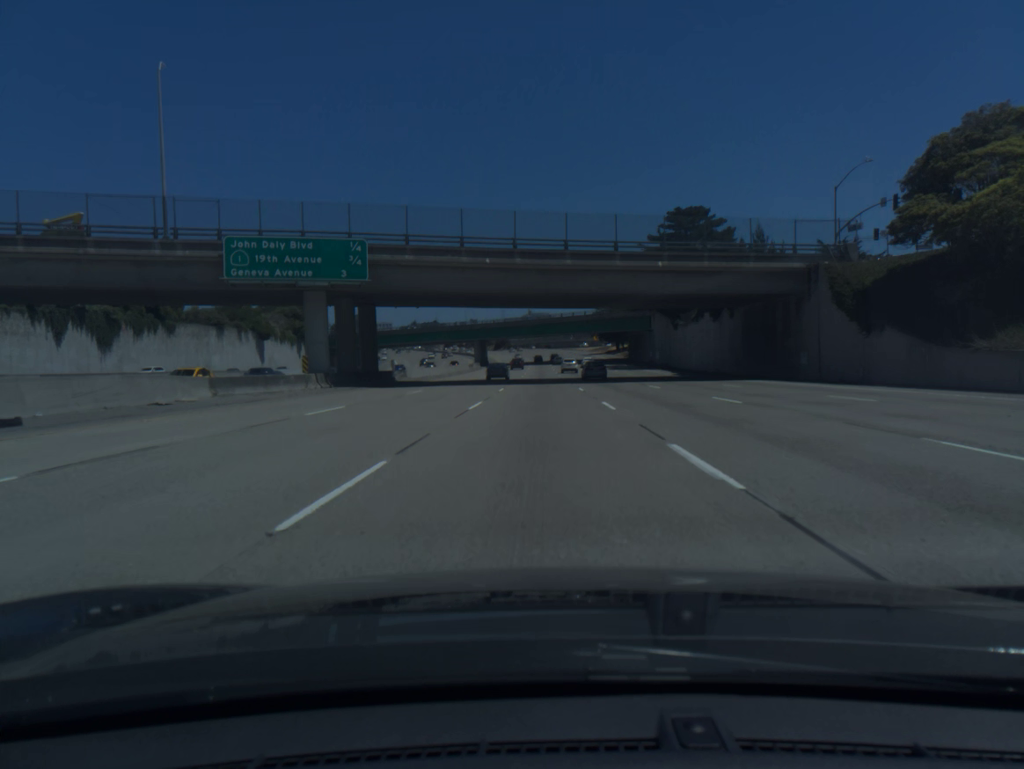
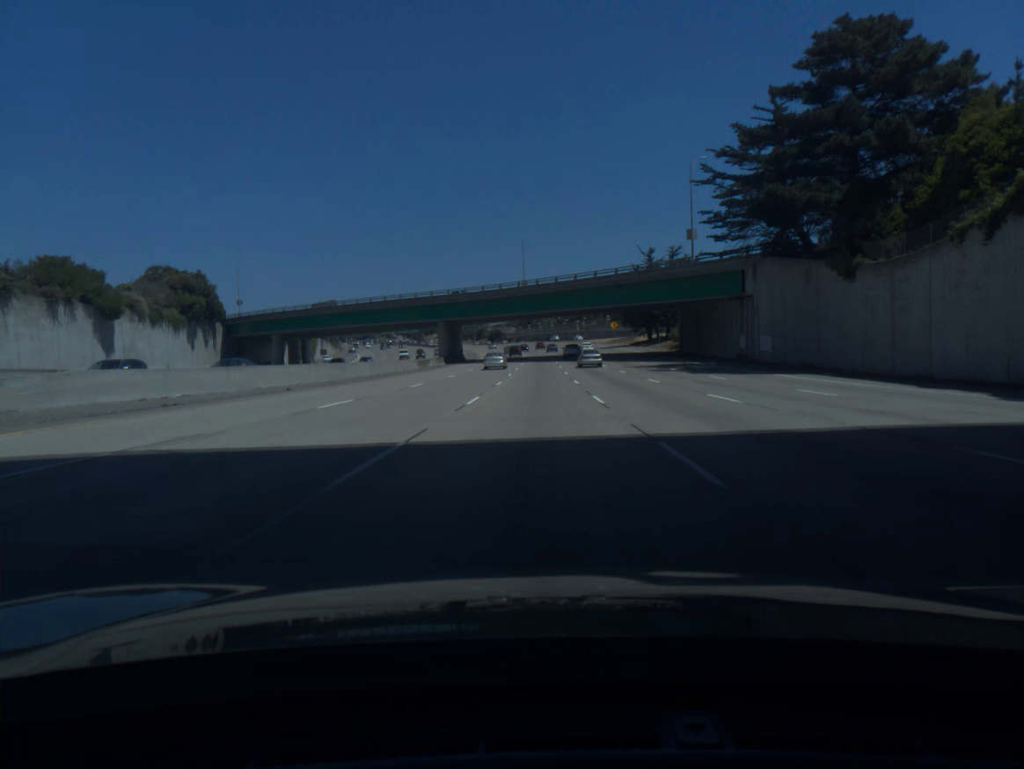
(+0.2, +55.4) m; 0°
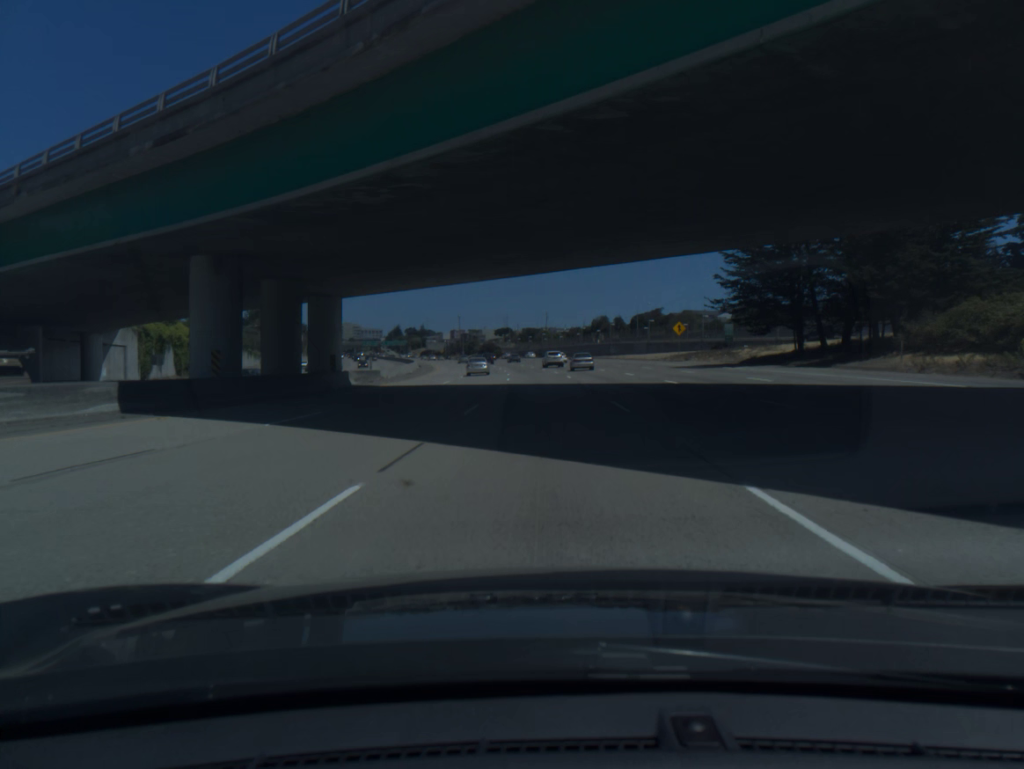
(-0.3, +75.5) m; 0°
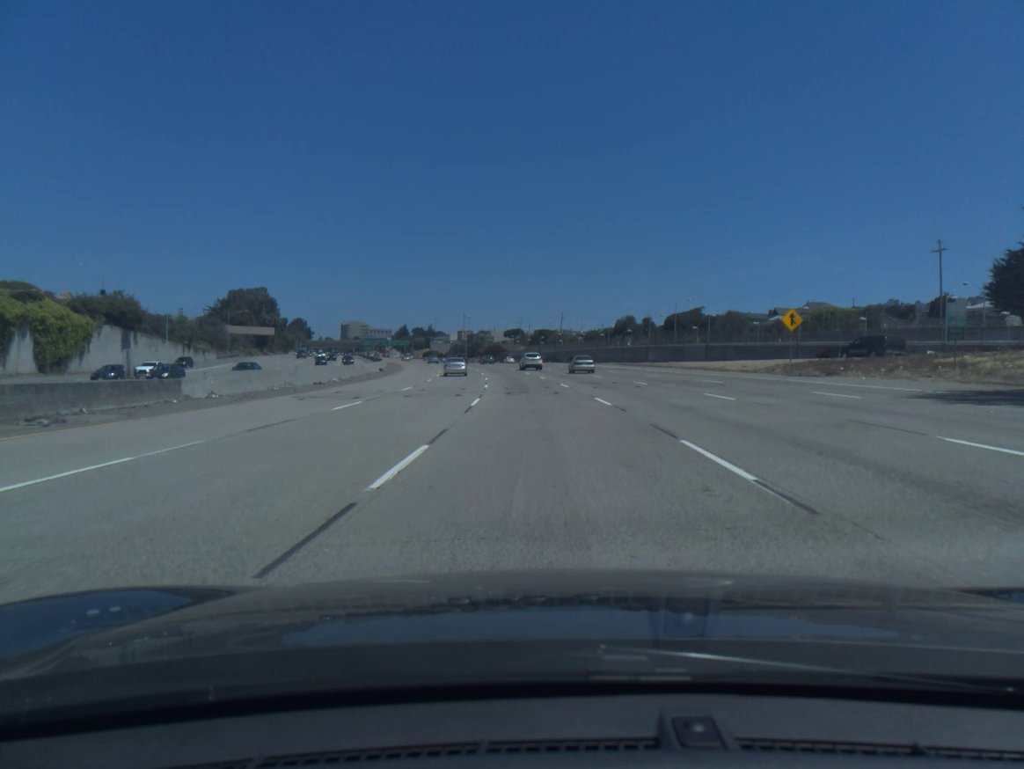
(-0.2, +38.2) m; -1°
